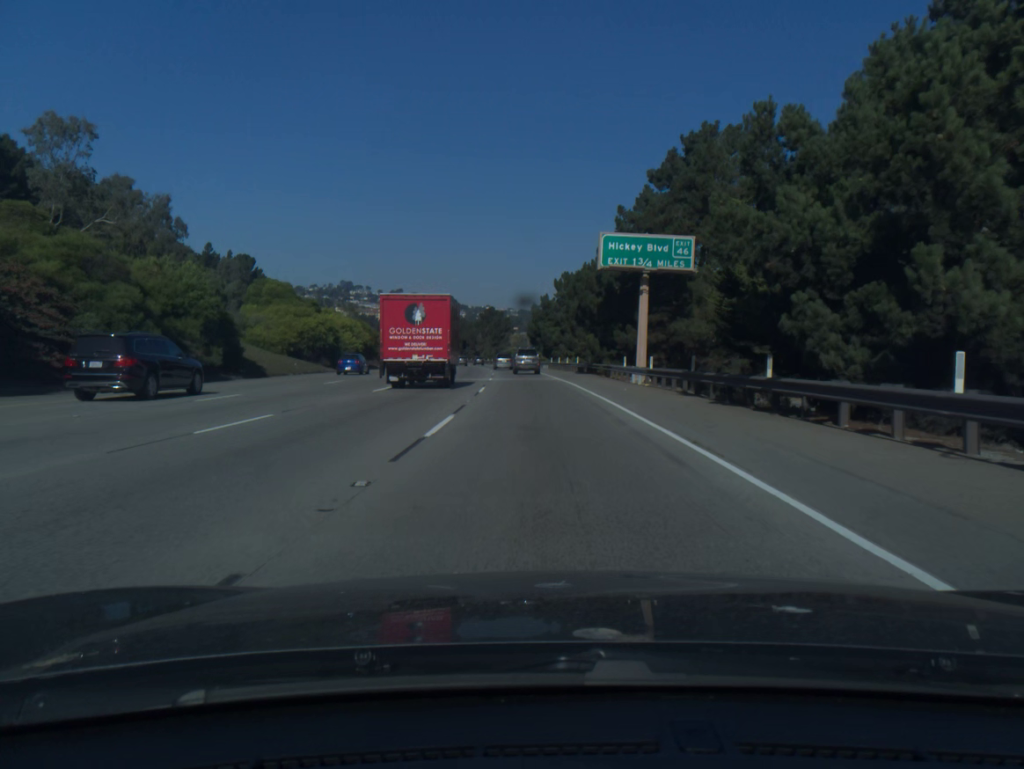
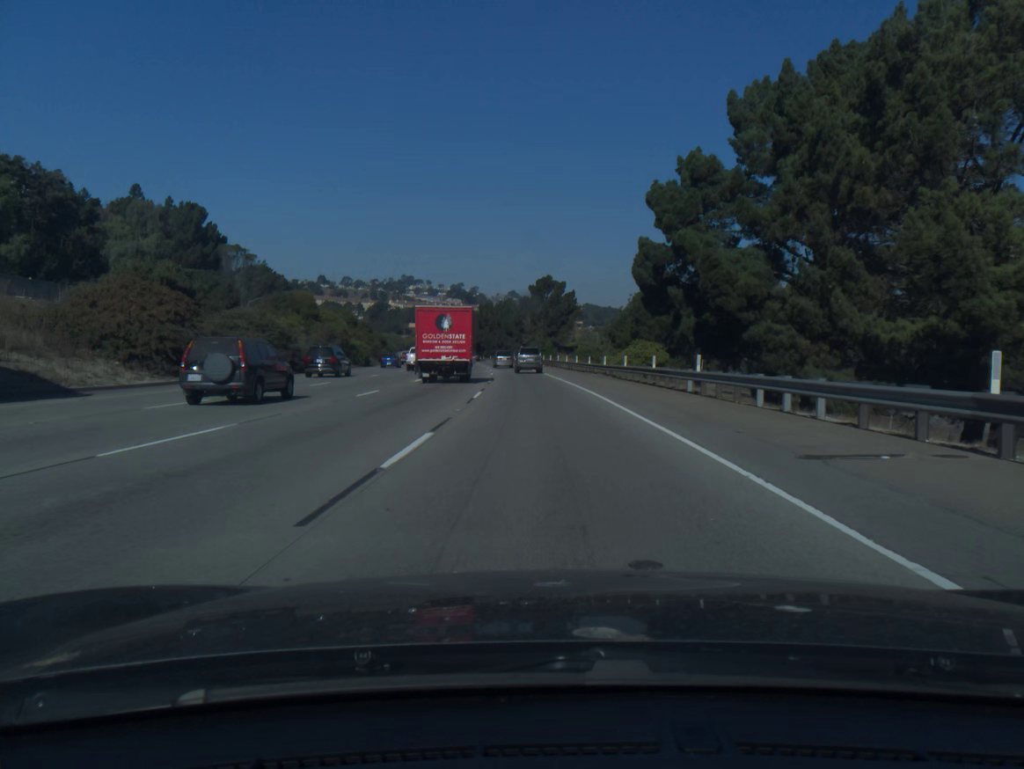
(-3.1, +76.3) m; -5°
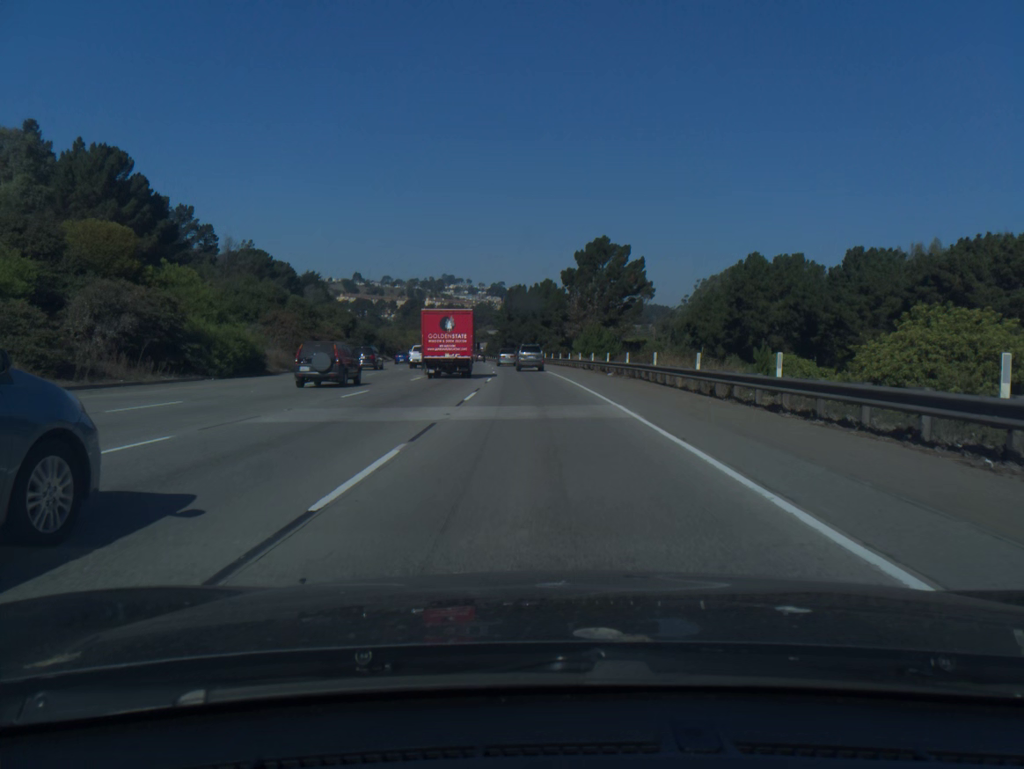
(-1.2, +46.0) m; -3°
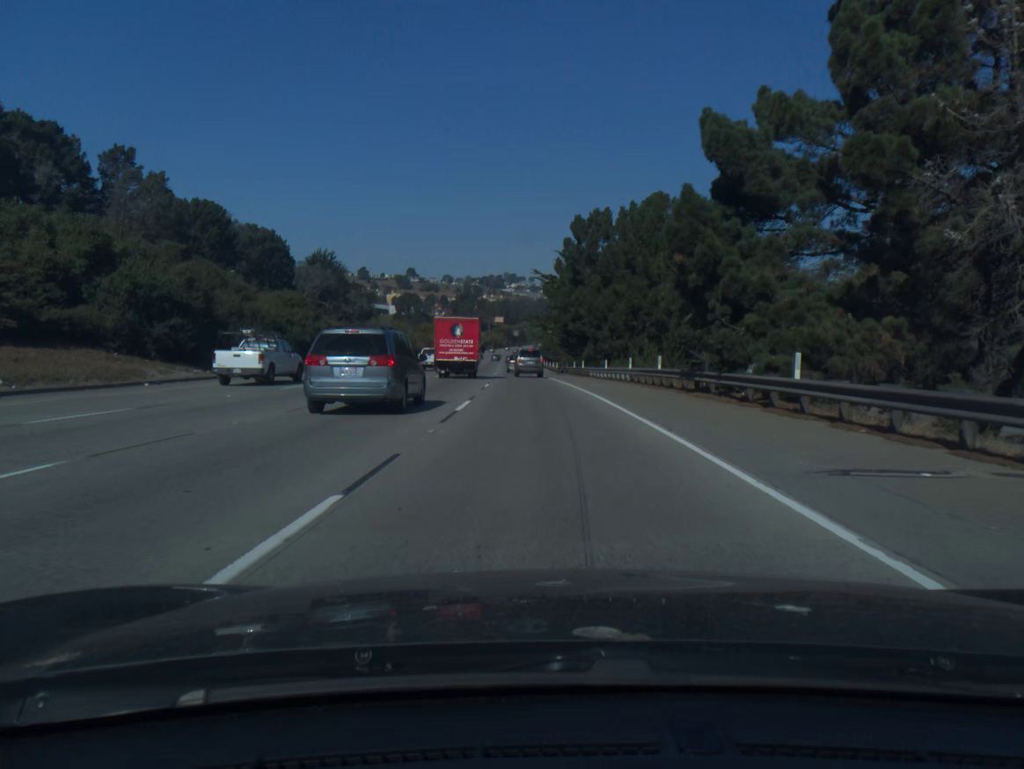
(-3.2, +76.5) m; -5°
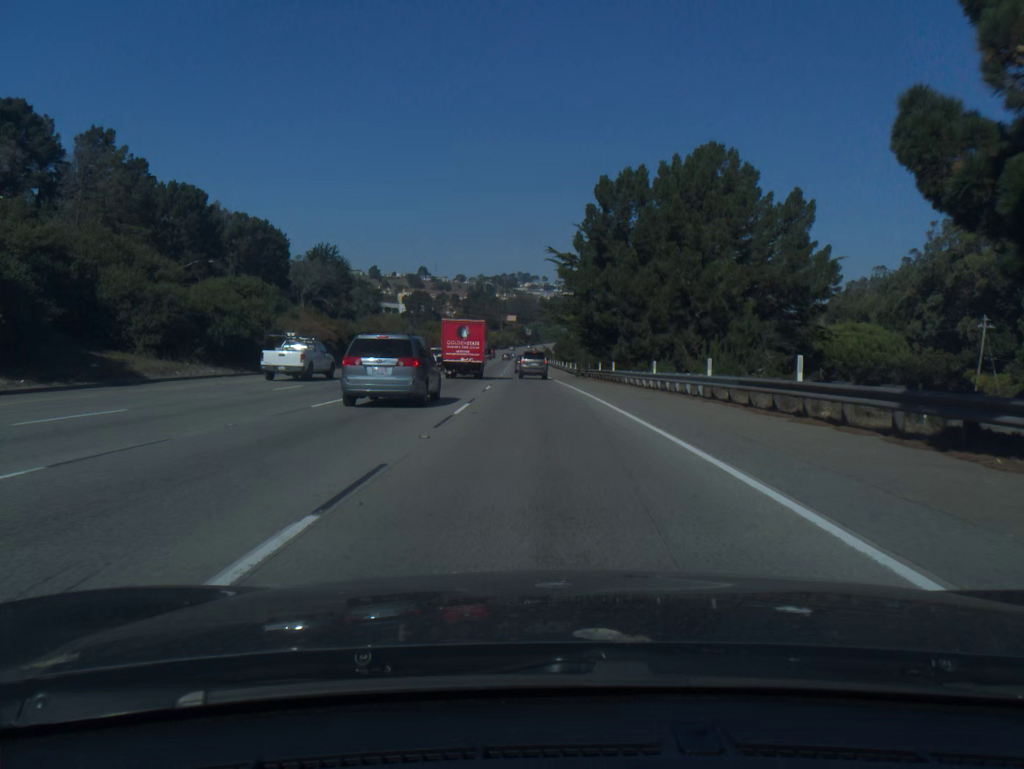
(-0.1, +15.2) m; -1°
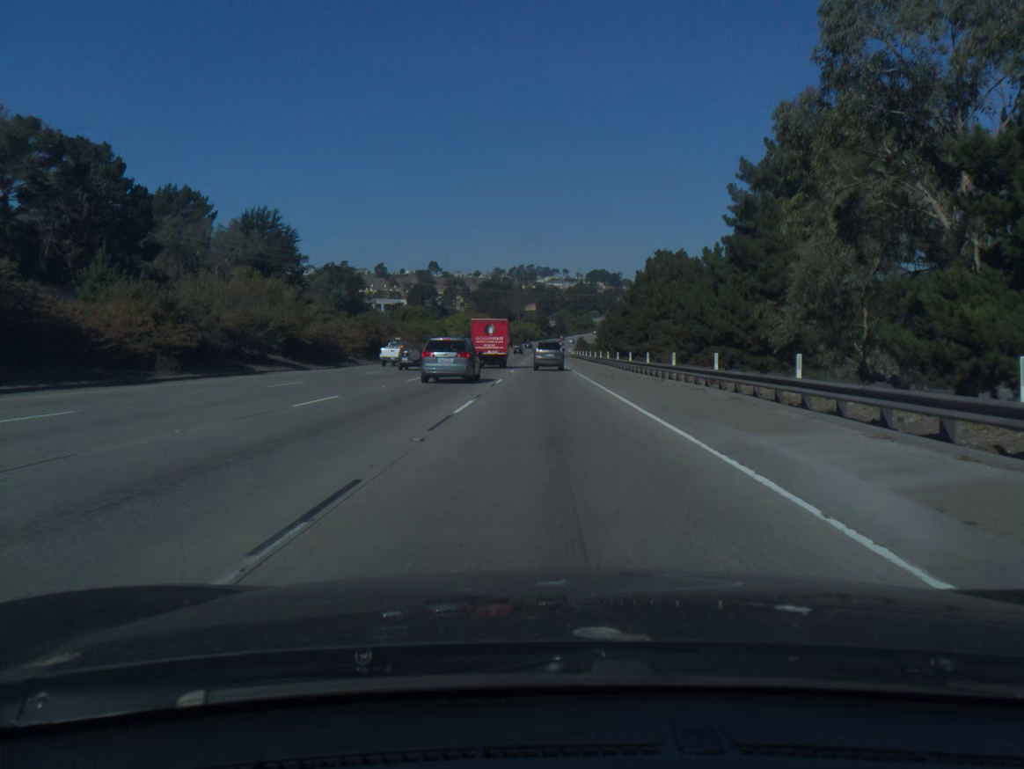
(-1.7, +75.2) m; -2°
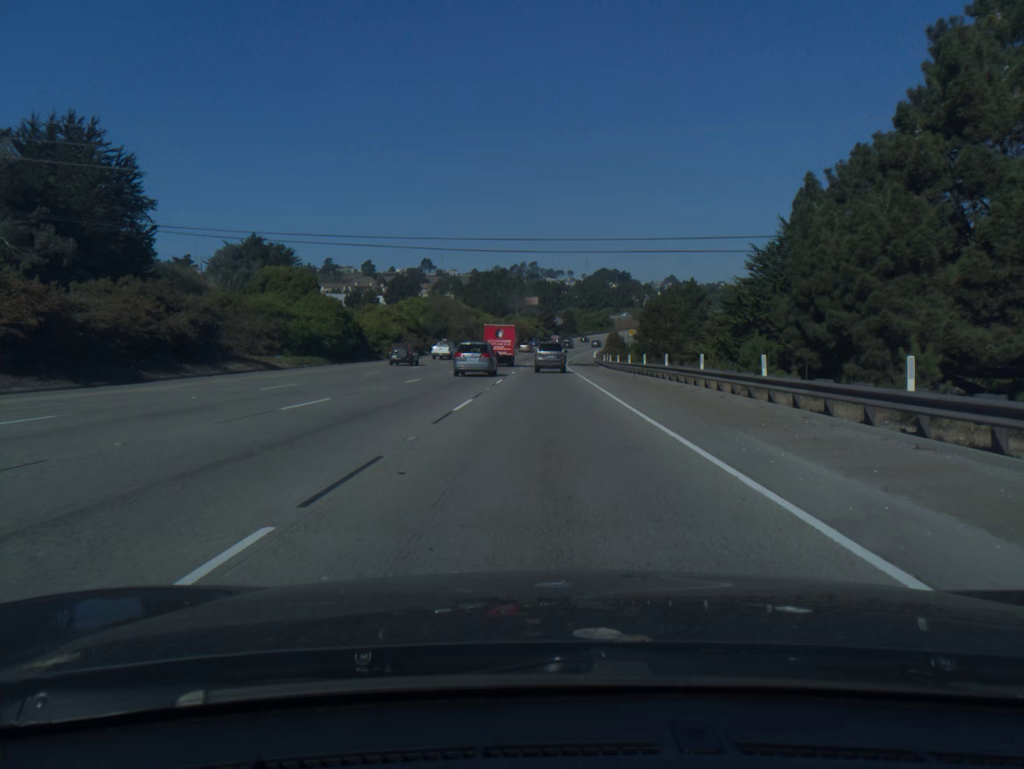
(0.0, +73.4) m; 0°
